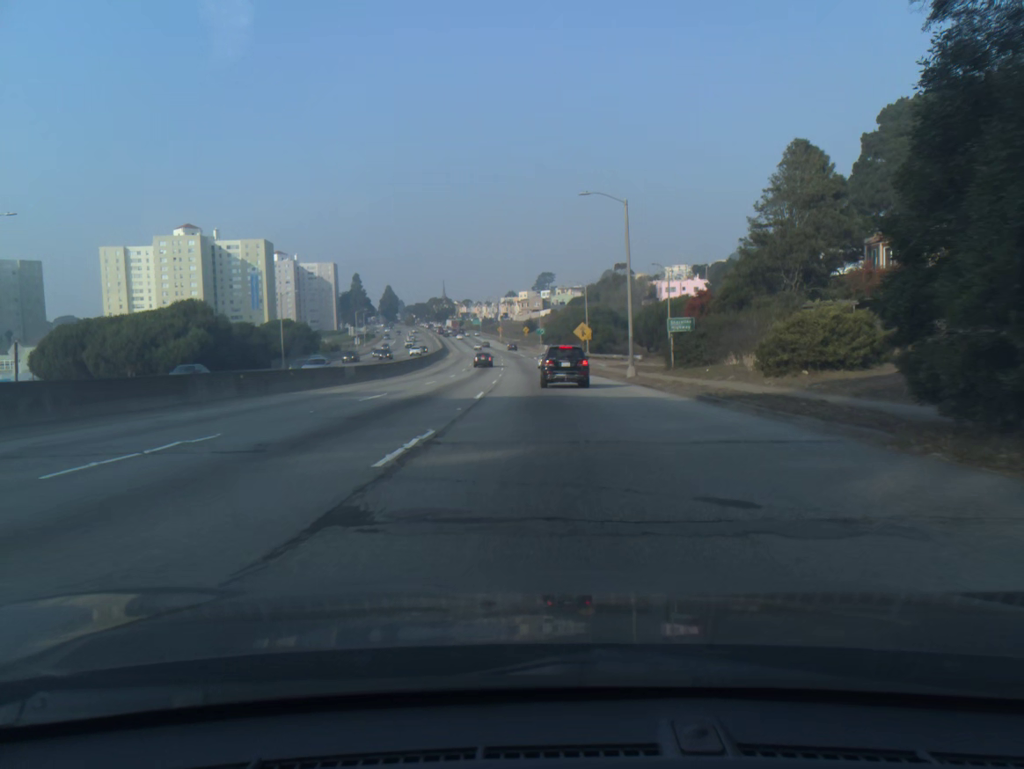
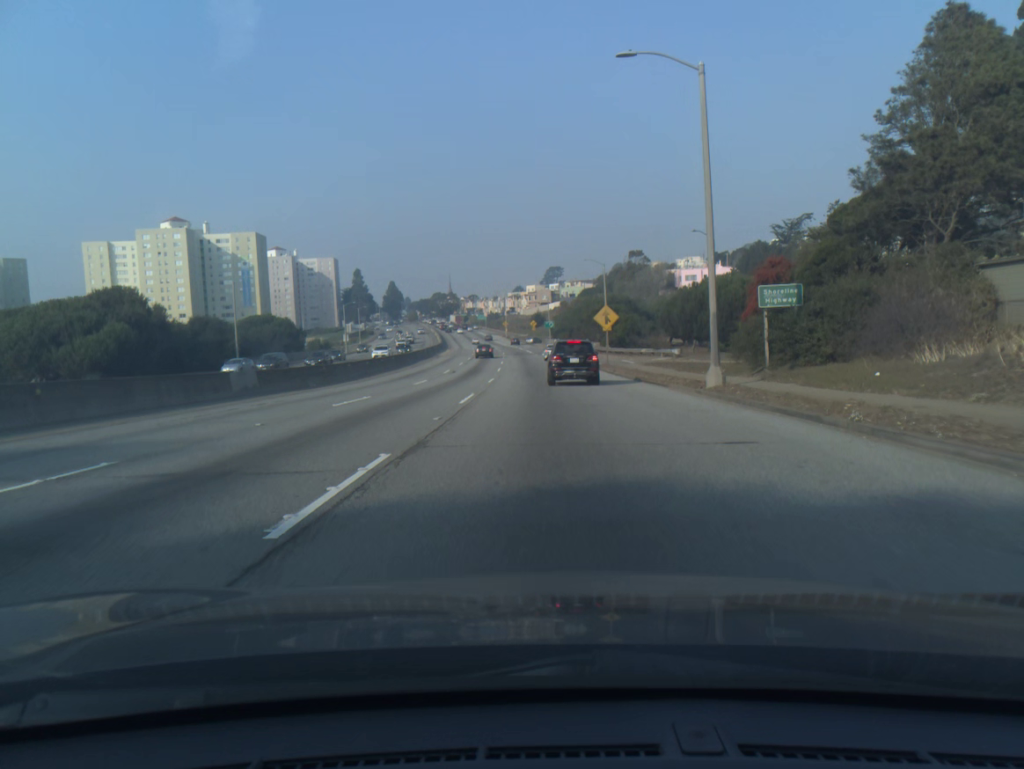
(-0.1, +18.2) m; 0°
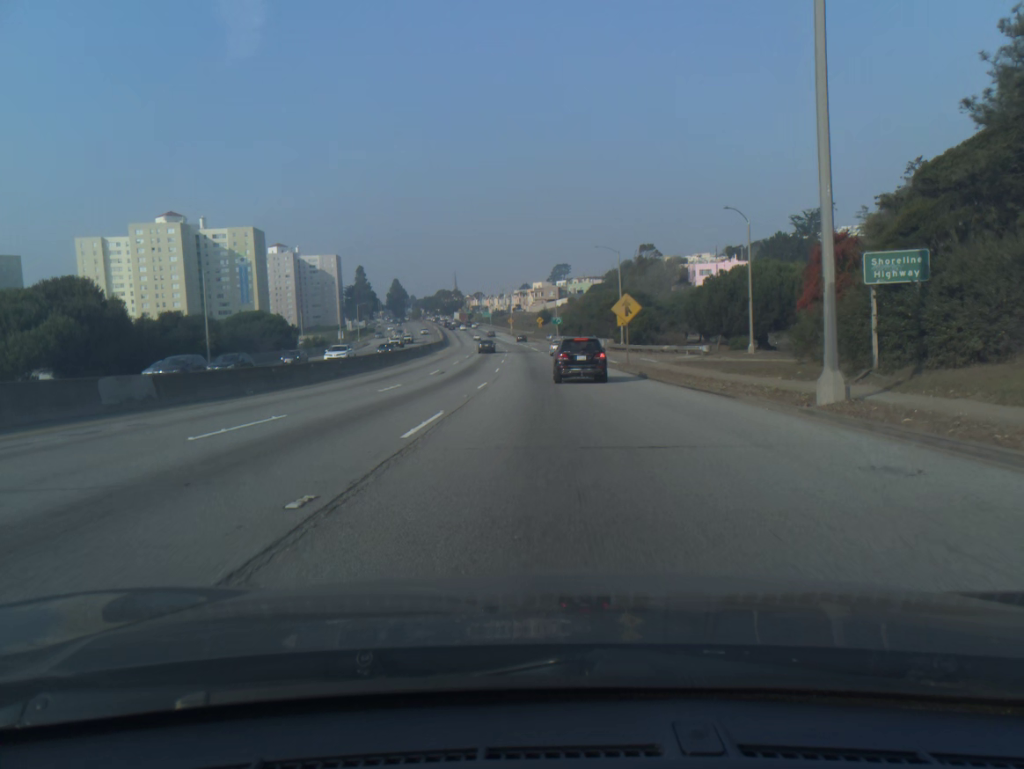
(0.0, +8.7) m; 0°
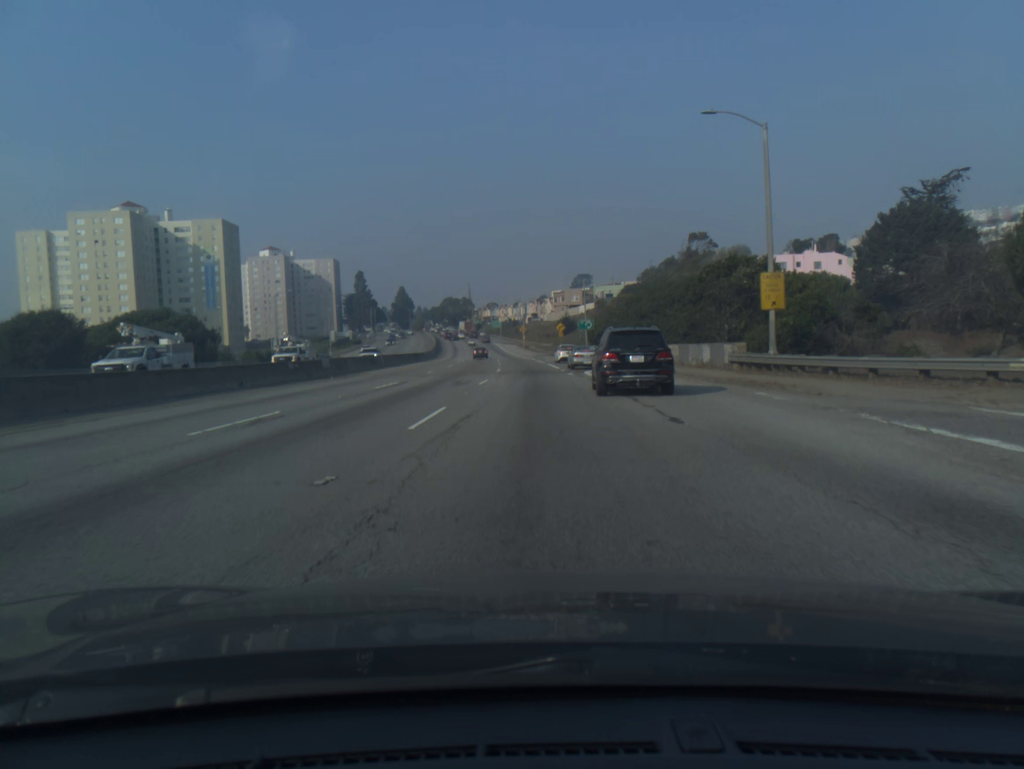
(-0.5, +43.4) m; -1°
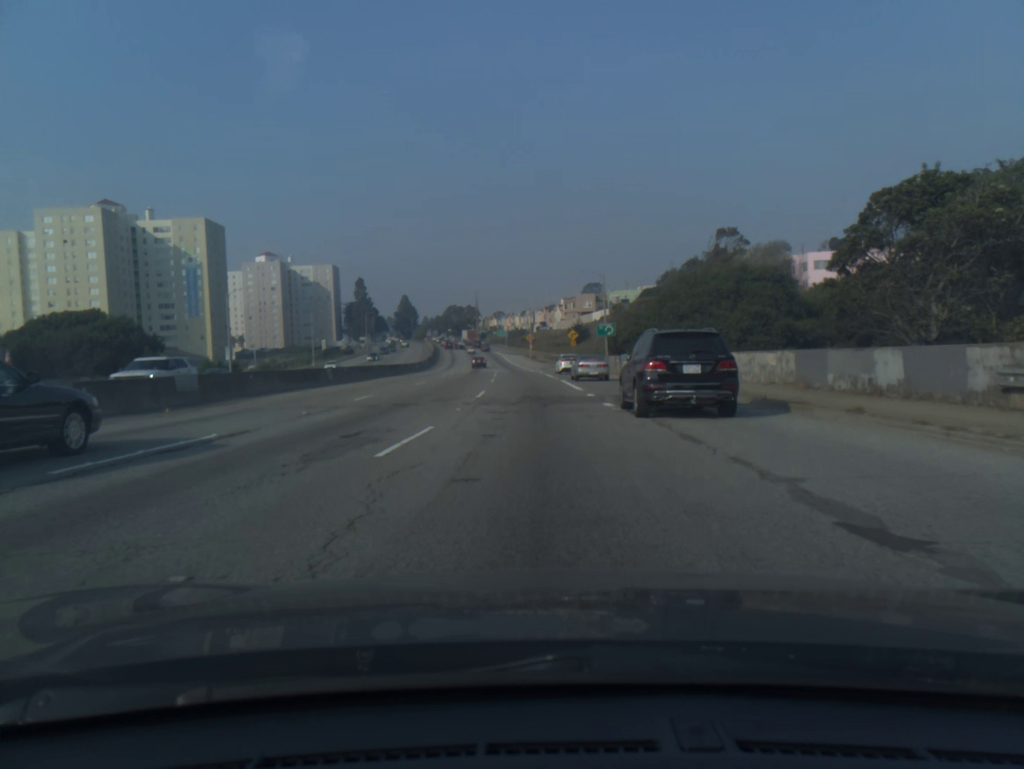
(-0.1, +18.0) m; -1°
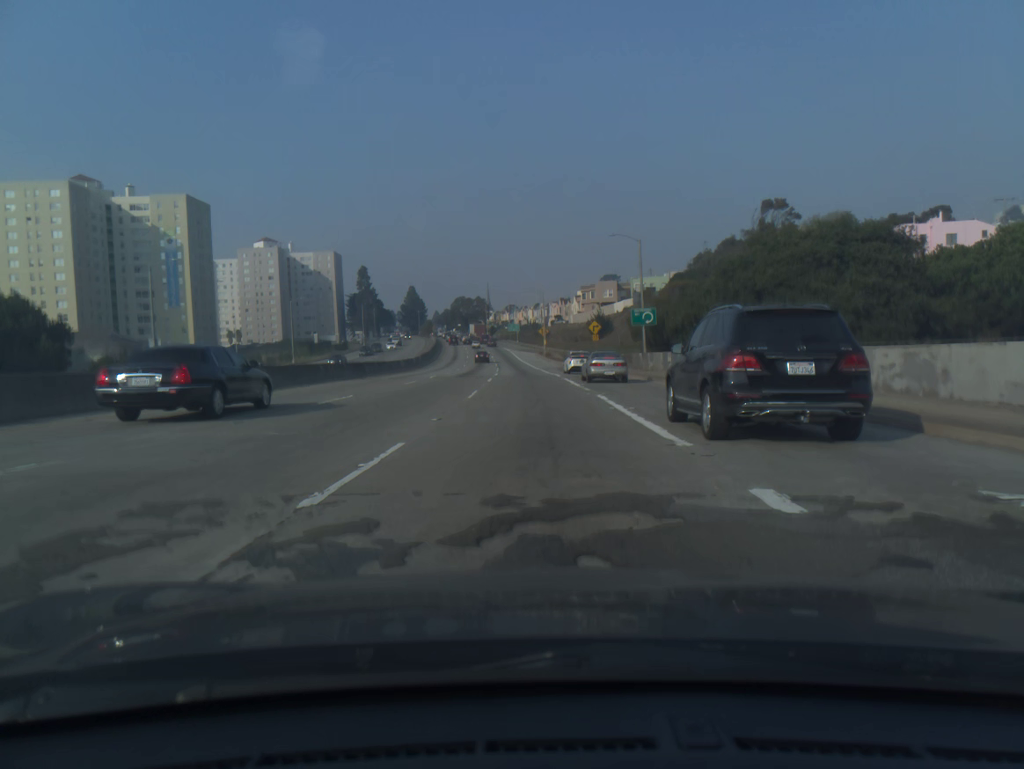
(-0.1, +18.6) m; -1°
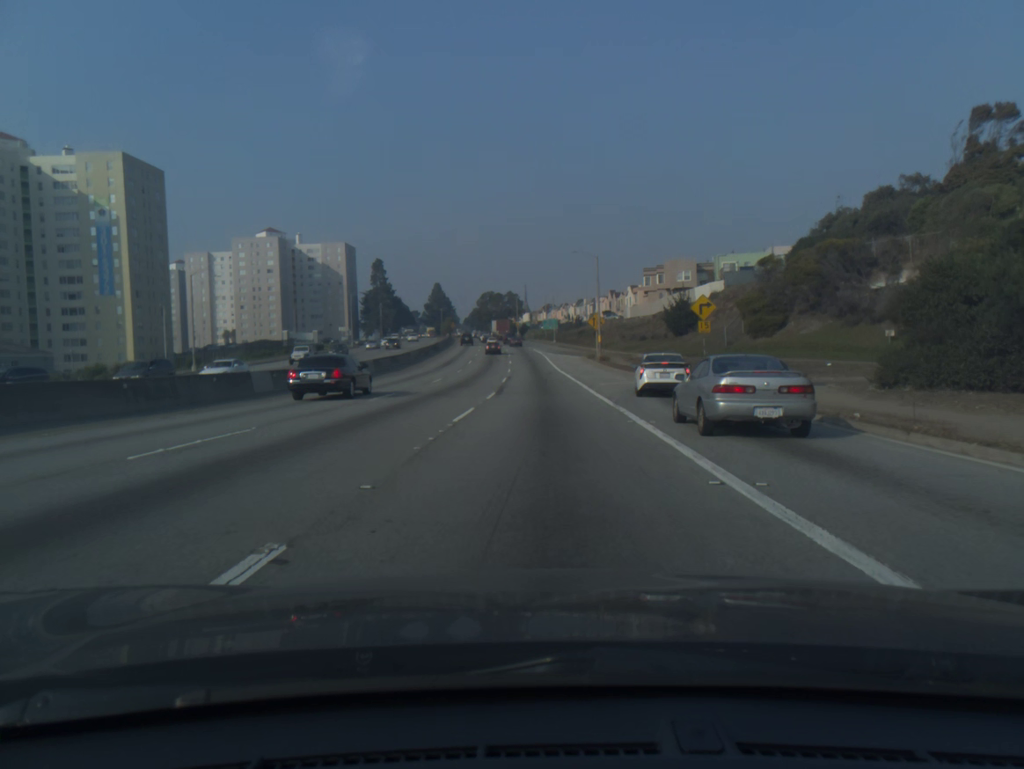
(-1.2, +46.9) m; -3°
